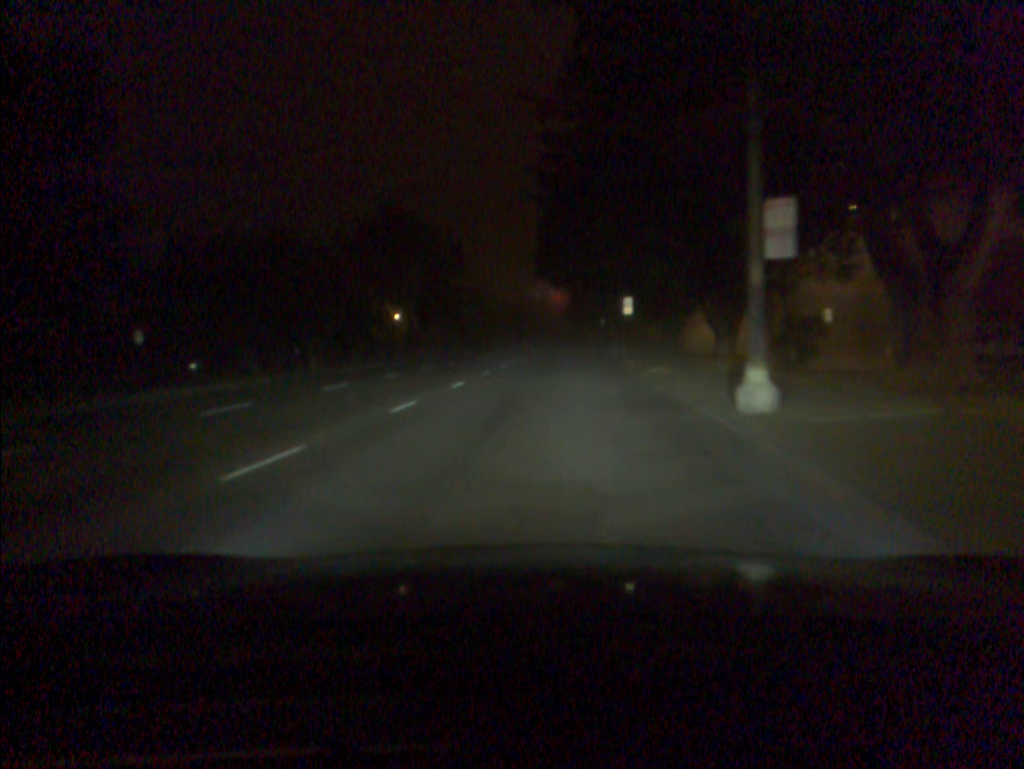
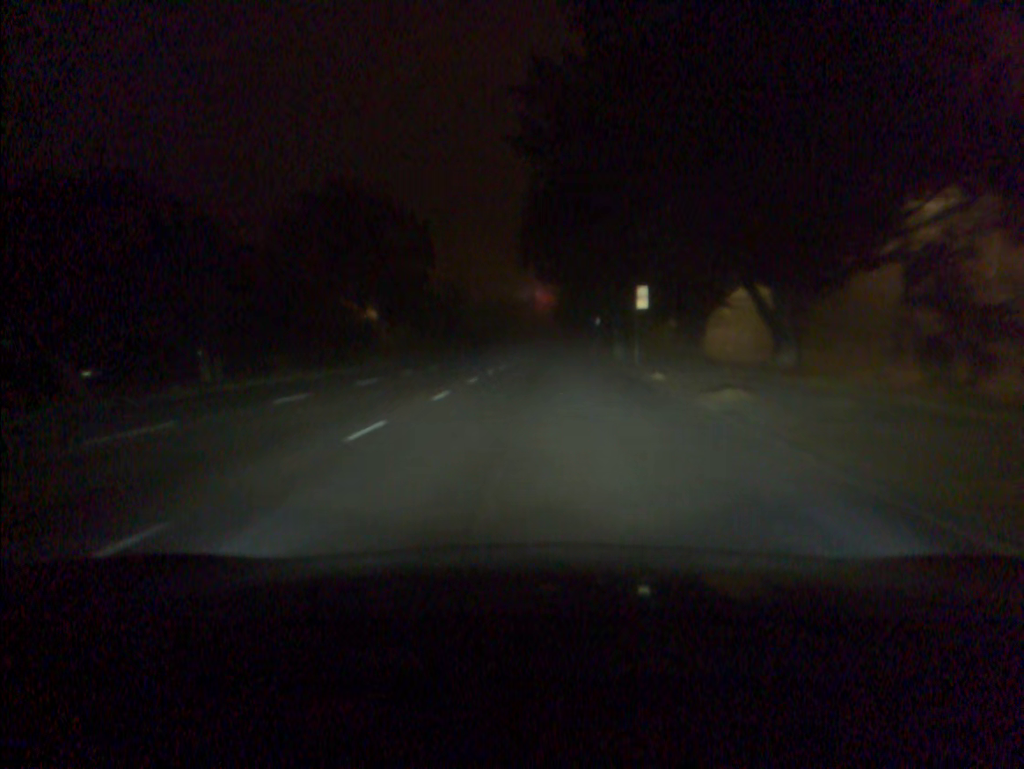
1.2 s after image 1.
(+0.1, +11.1) m; +1°
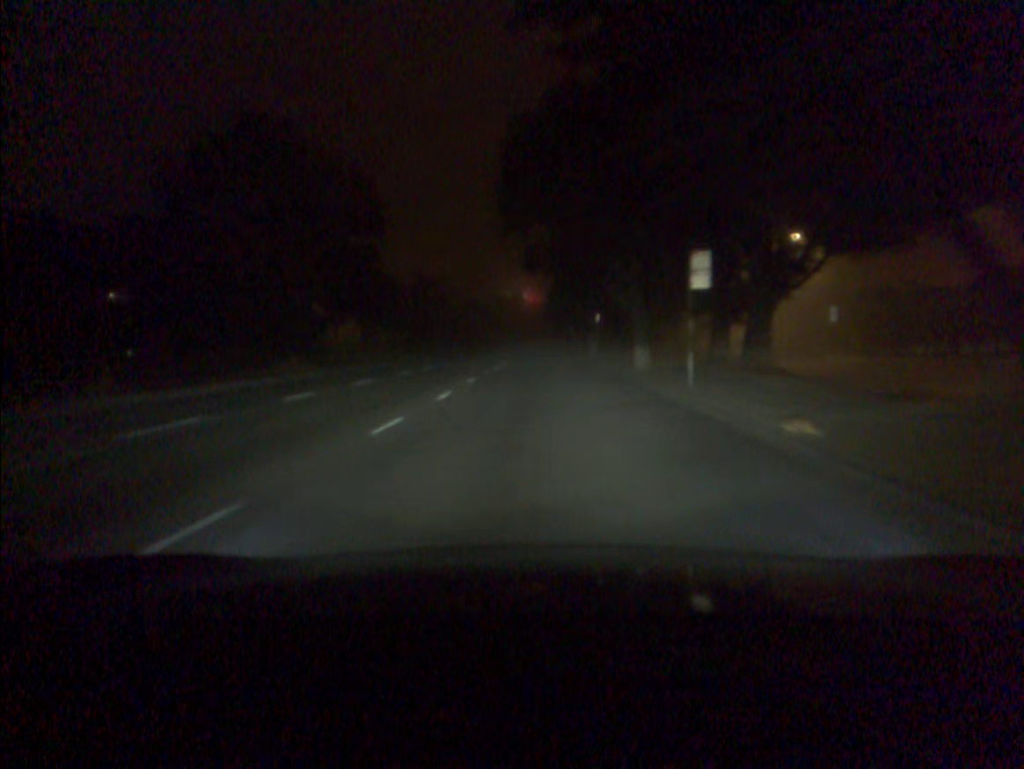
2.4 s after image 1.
(+0.1, +13.9) m; +1°
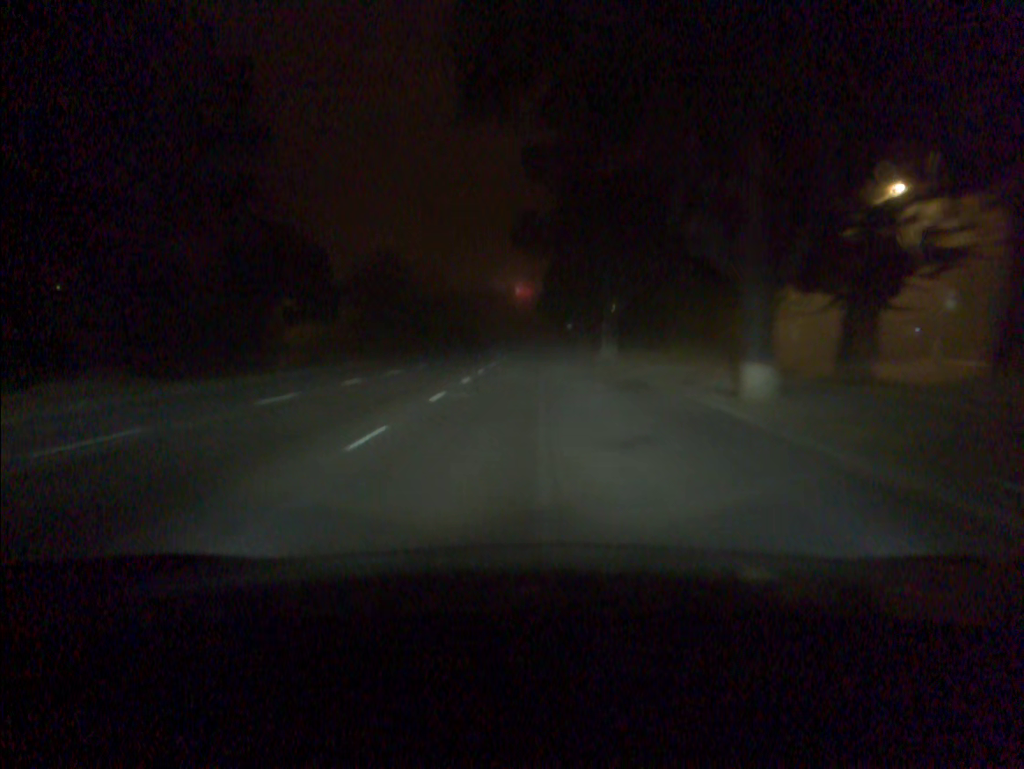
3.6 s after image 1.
(+0.1, +16.3) m; +1°
